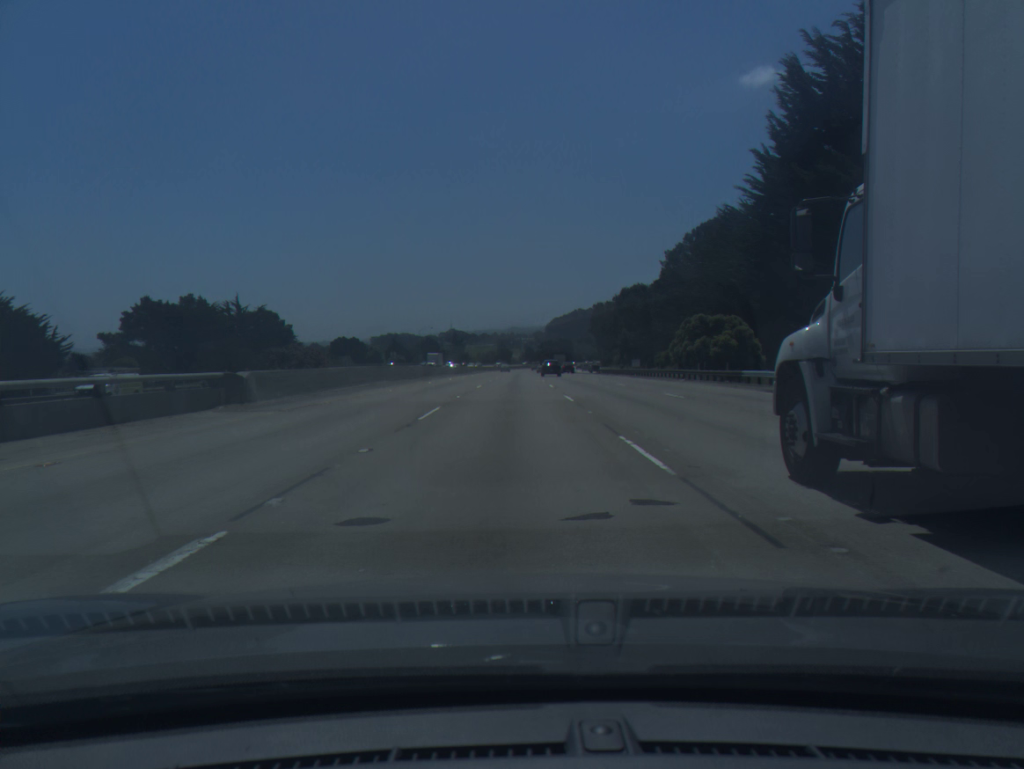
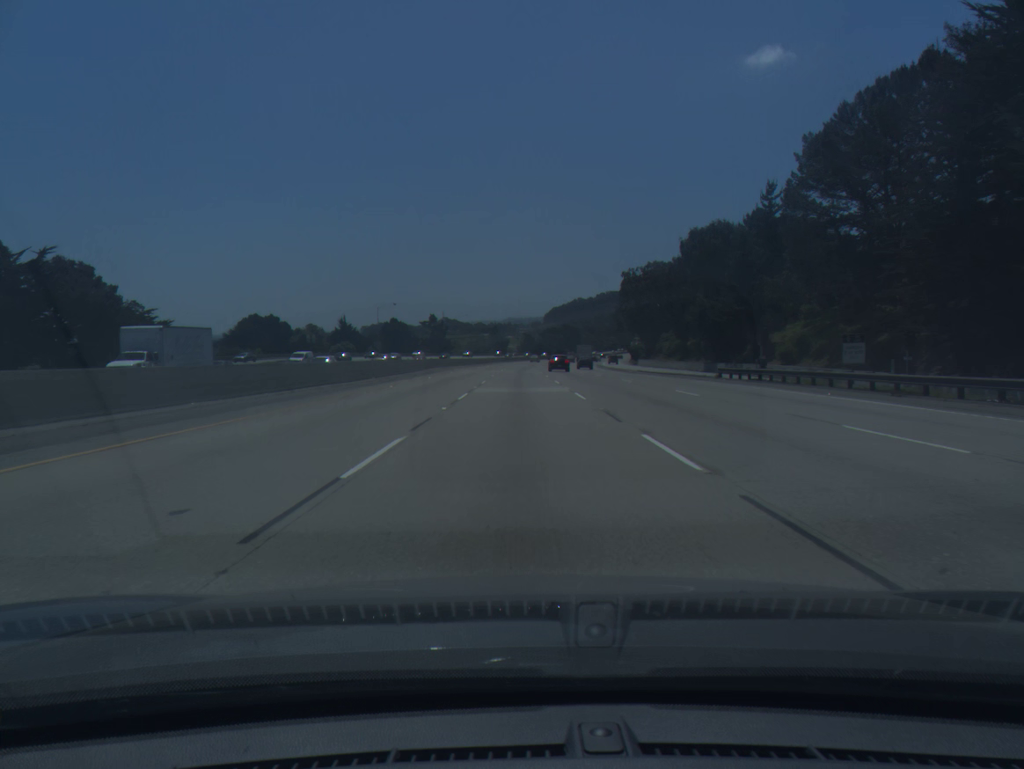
(-0.2, +73.8) m; 0°
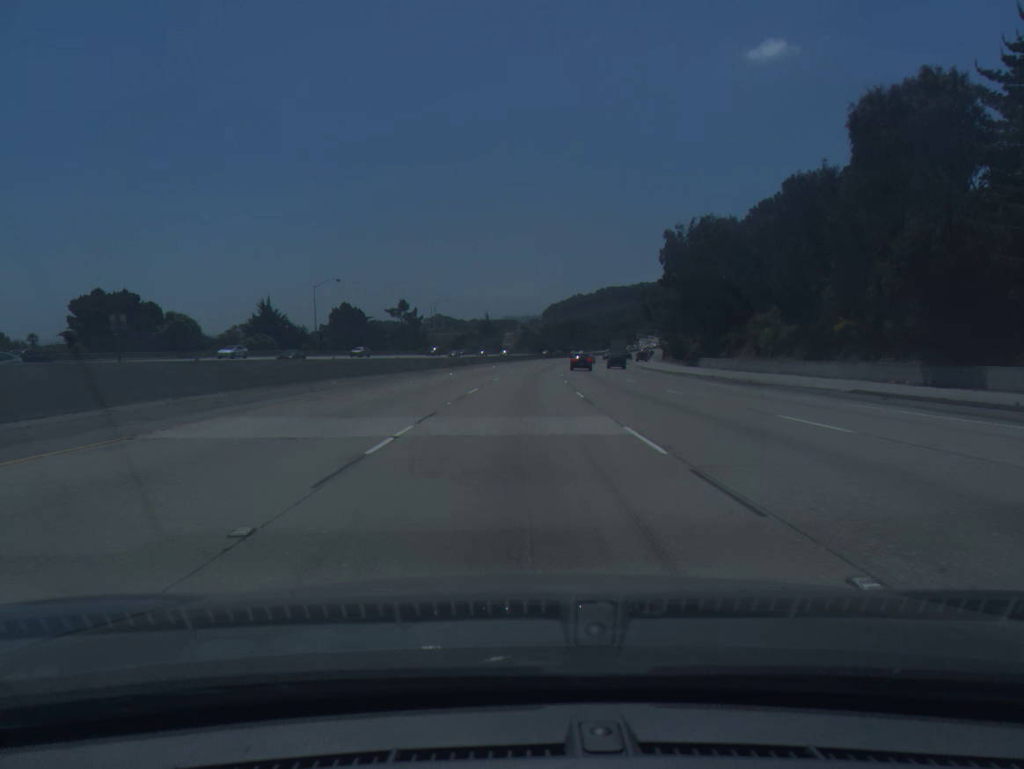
(+0.1, +55.4) m; 0°
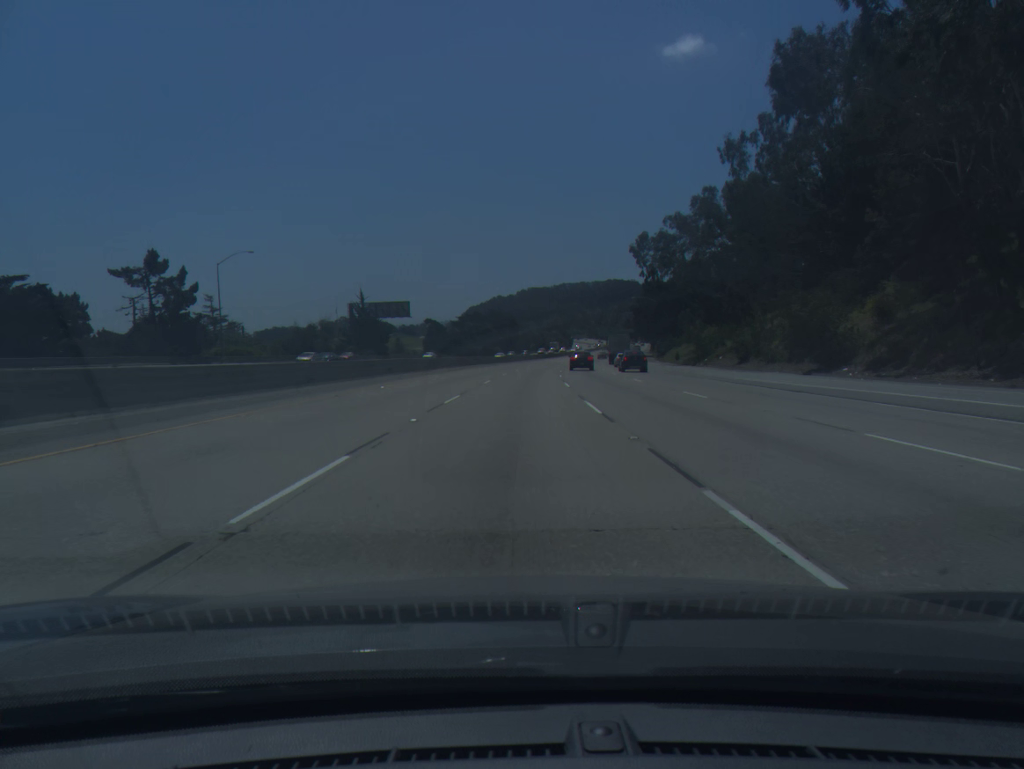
(+3.9, +92.6) m; +6°
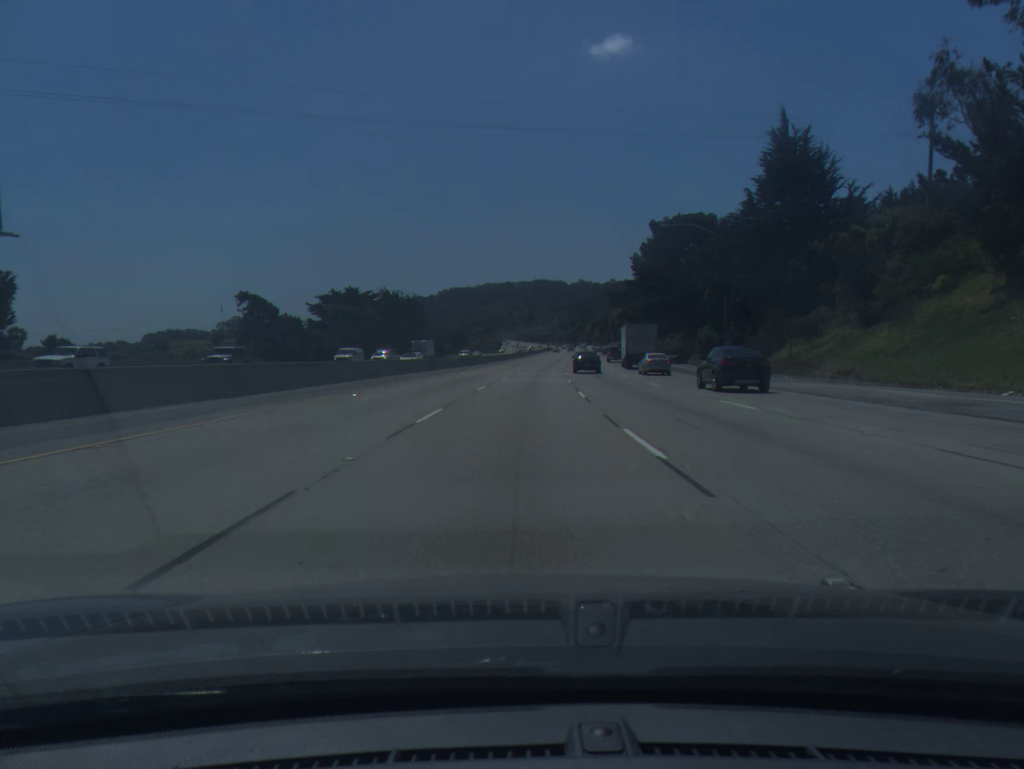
(+3.9, +92.5) m; +5°
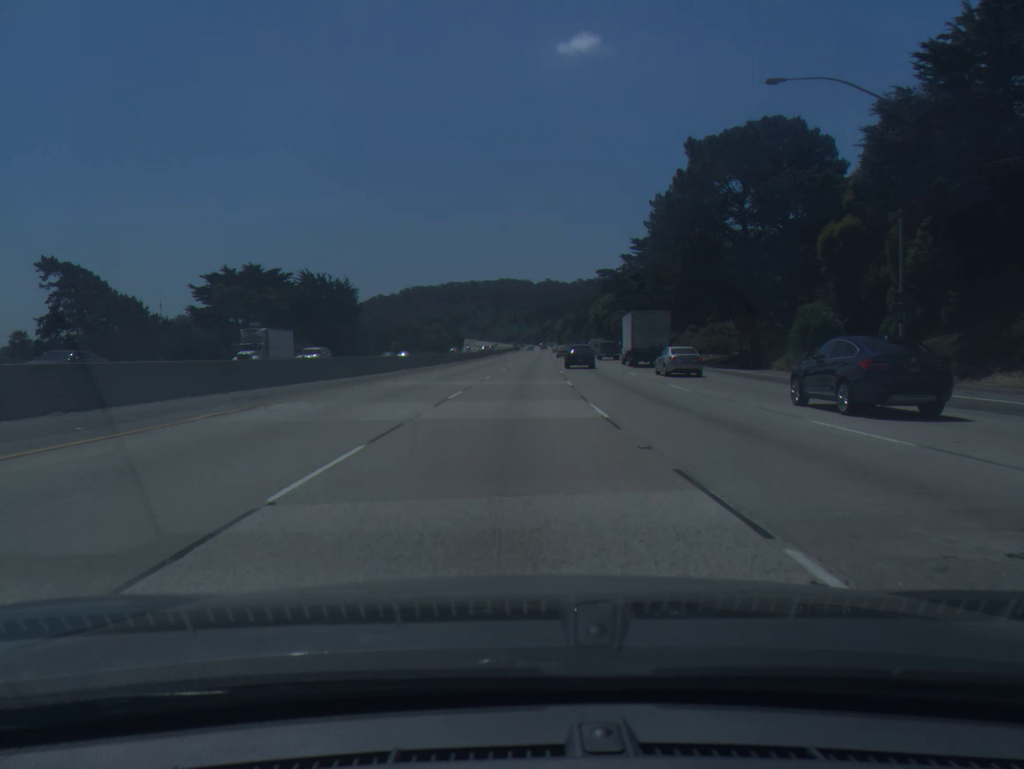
(+0.8, +37.1) m; +3°
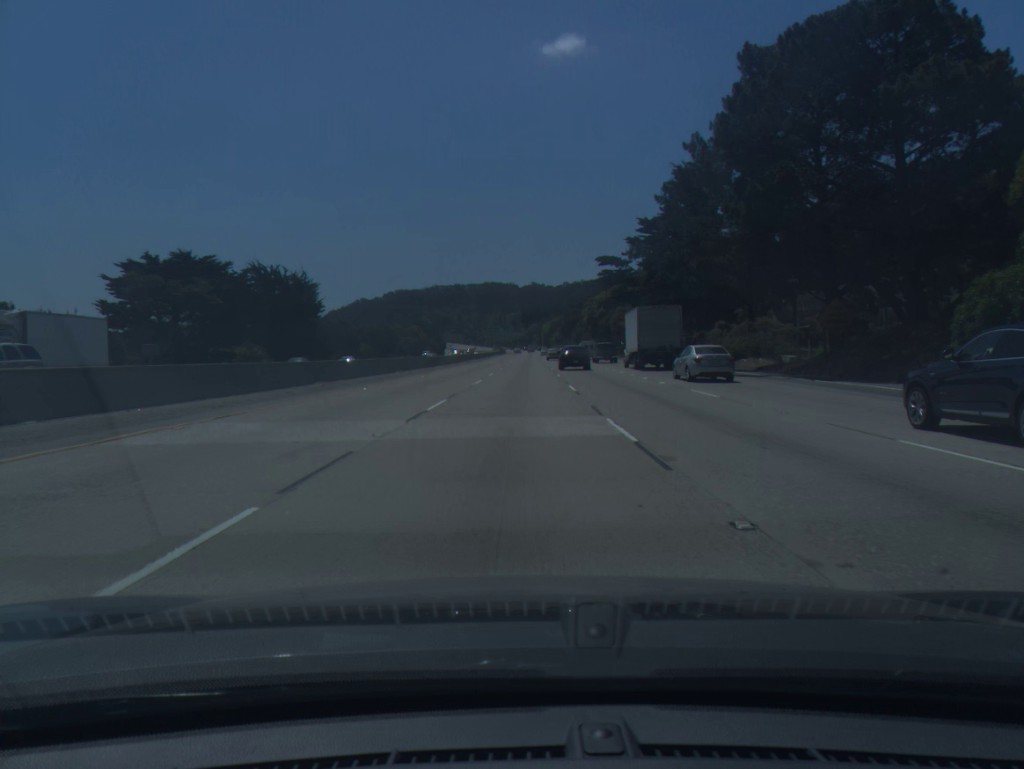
(+0.2, +18.5) m; +1°
